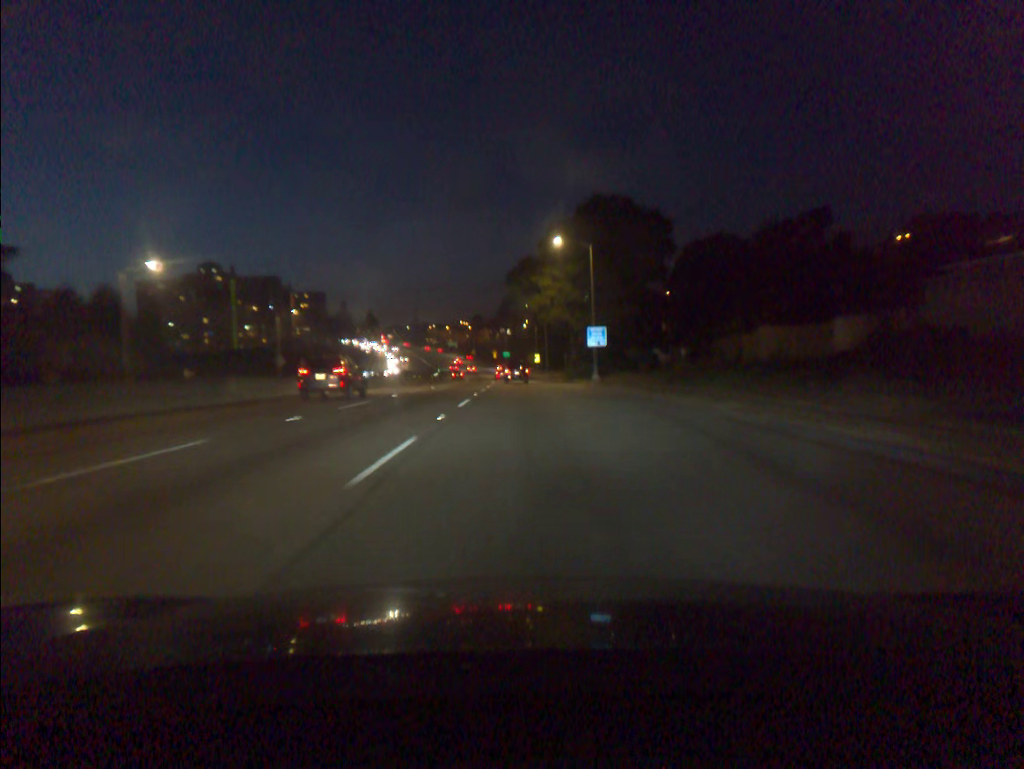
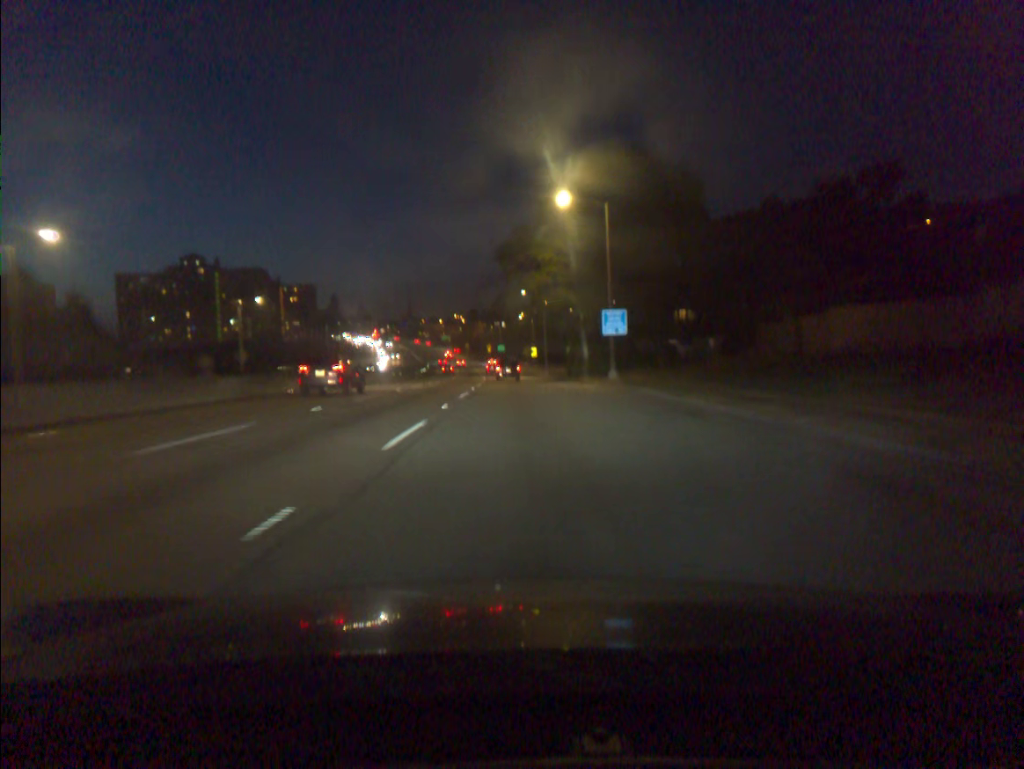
(0.0, +11.9) m; 0°
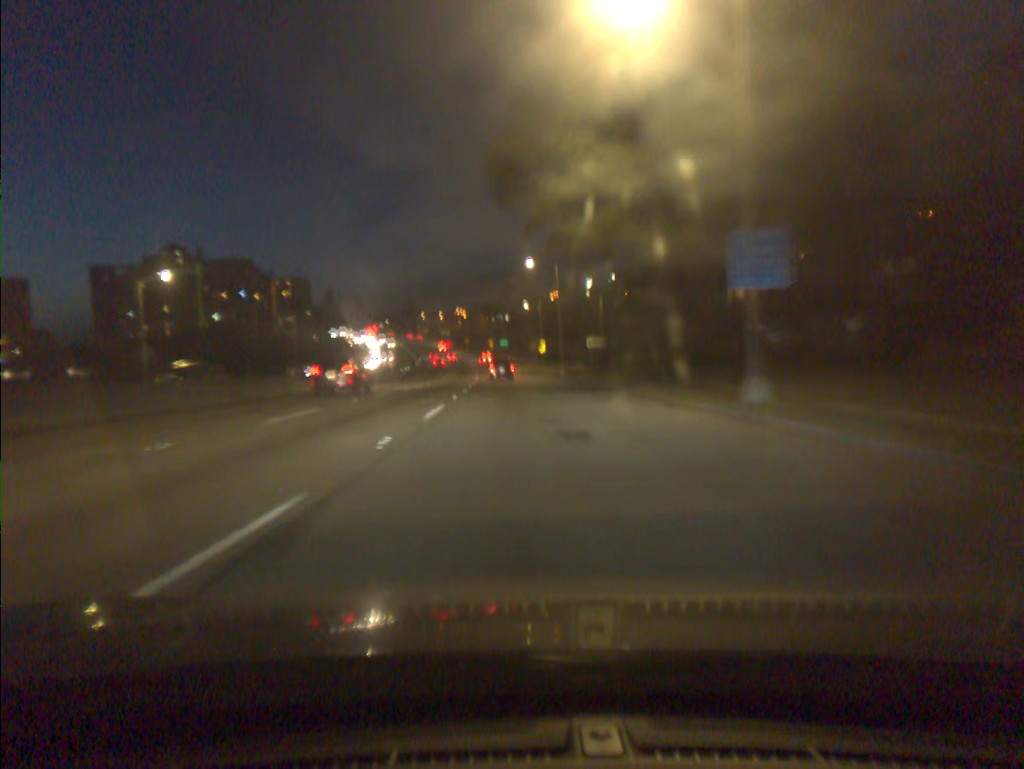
(0.0, +23.8) m; 0°
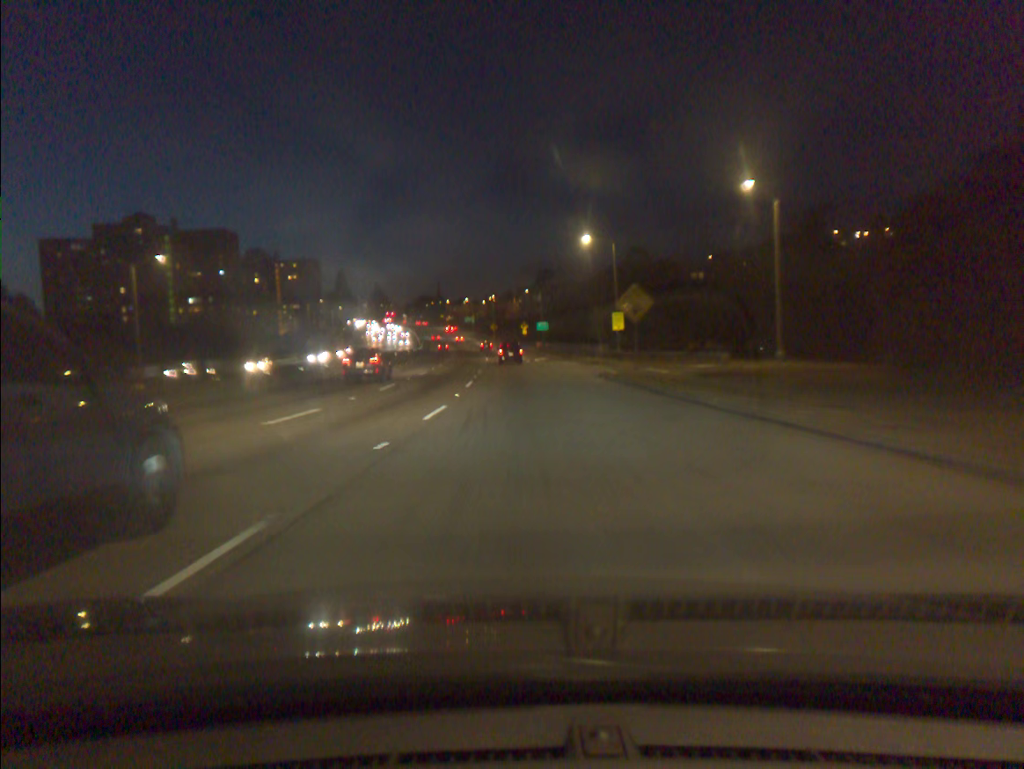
(-1.5, +59.6) m; -3°
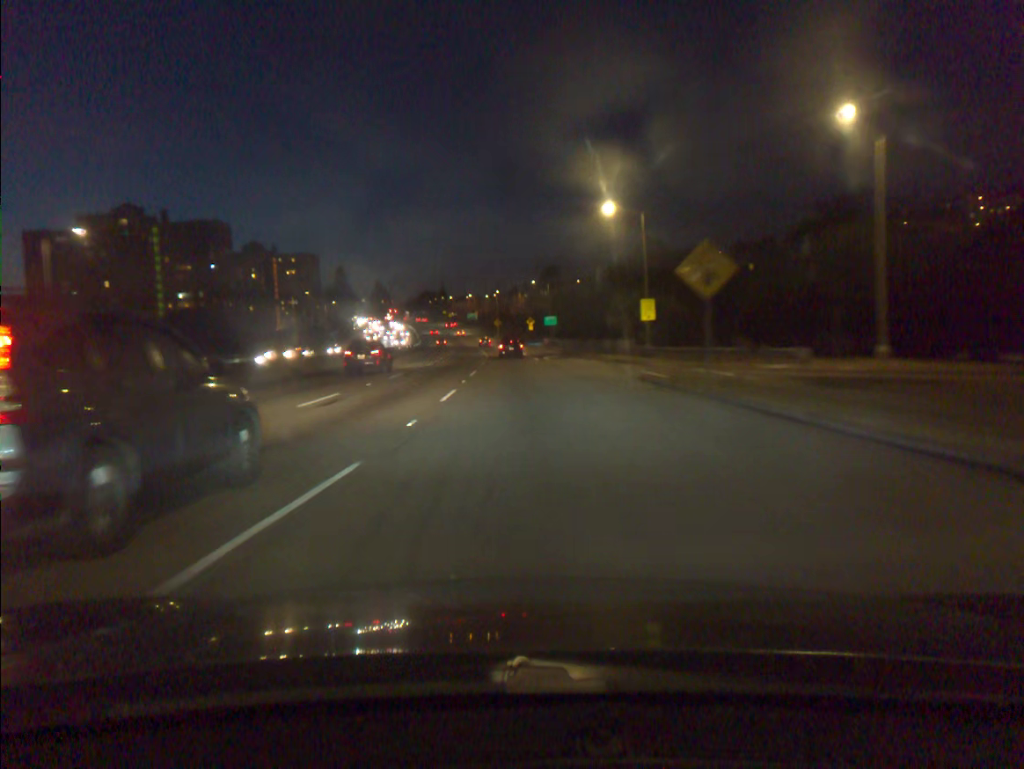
(0.0, +11.9) m; 0°
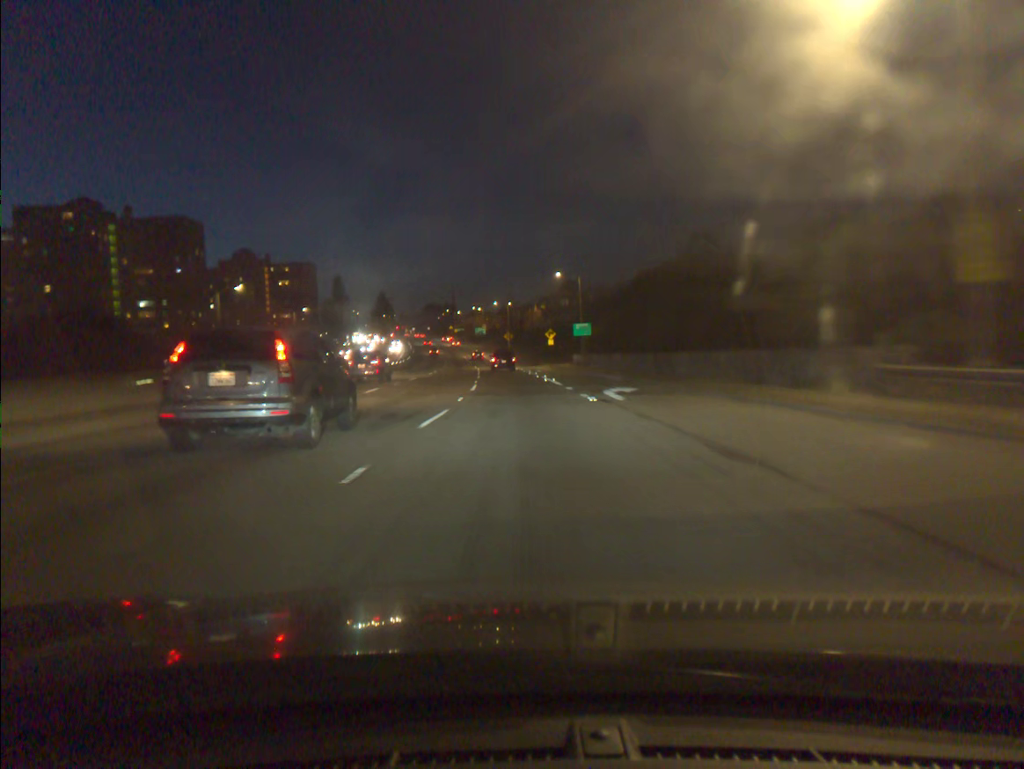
(-0.4, +35.6) m; -1°
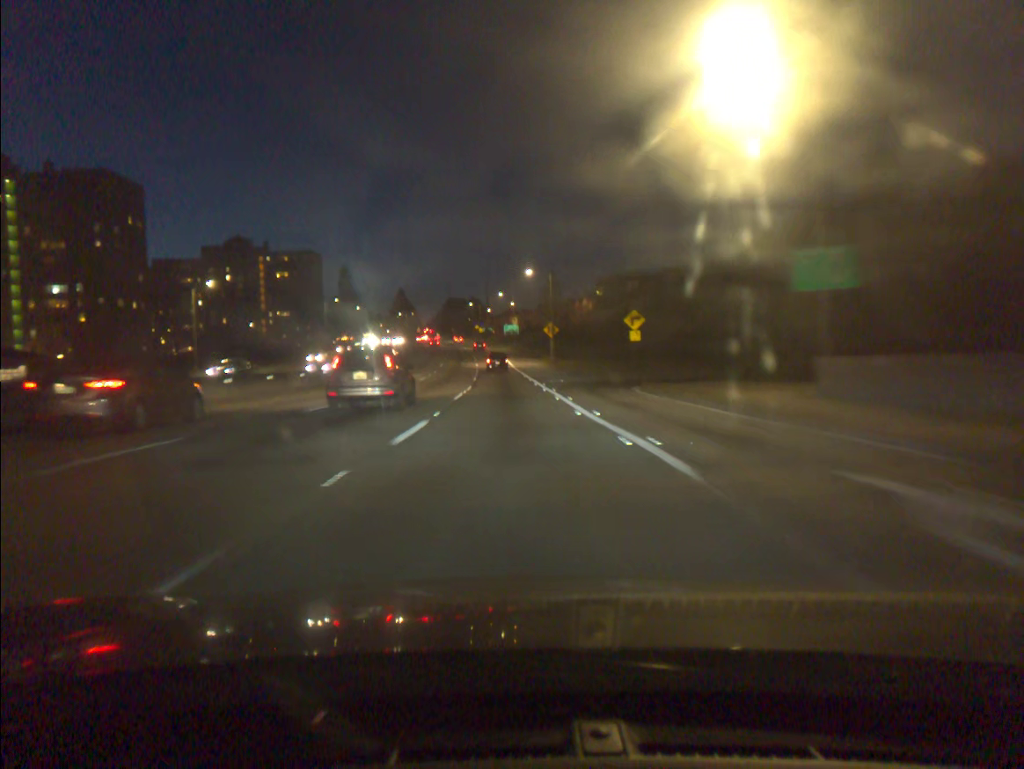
(-1.1, +58.6) m; -3°
